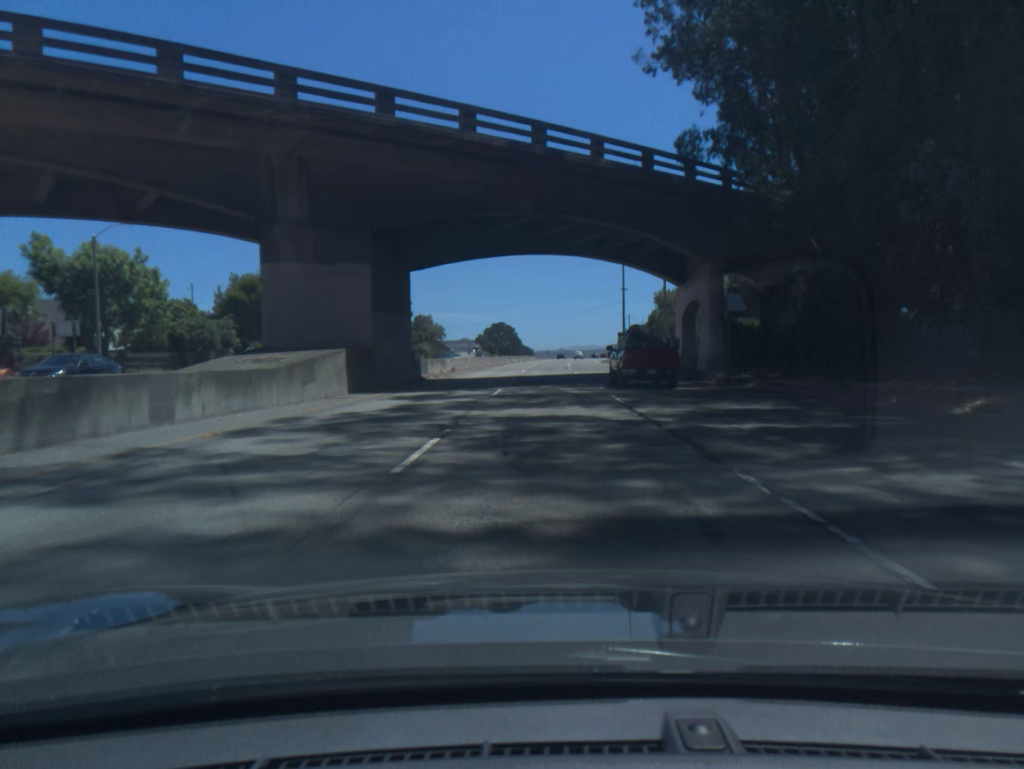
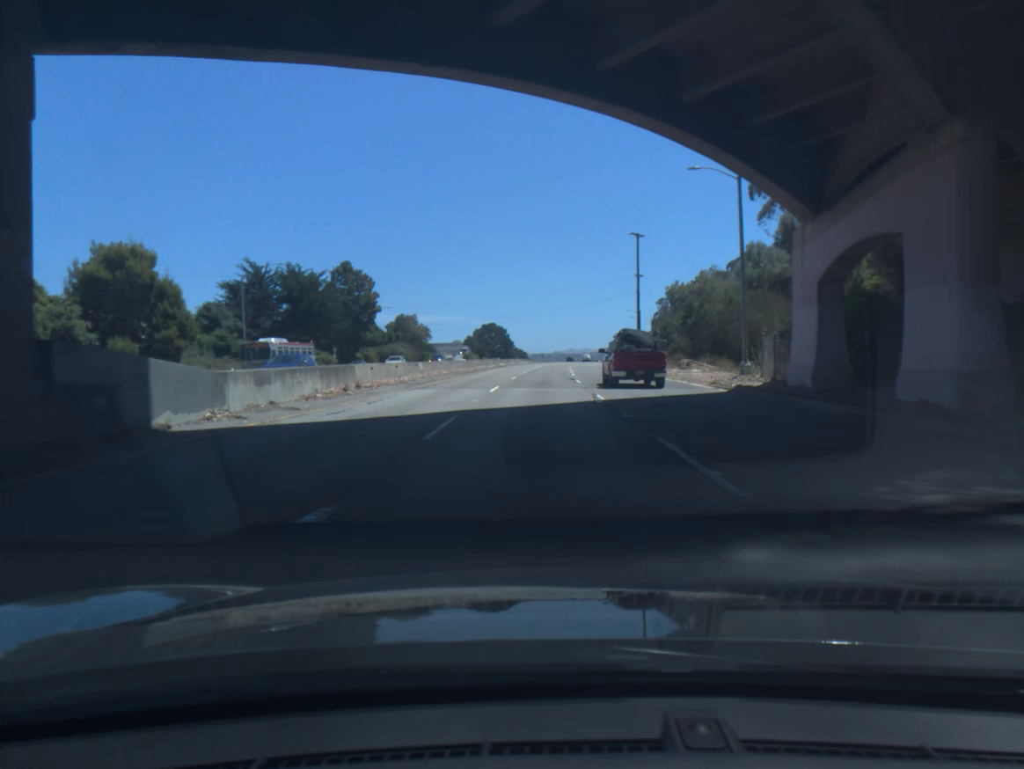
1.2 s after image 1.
(+0.1, +25.9) m; 0°
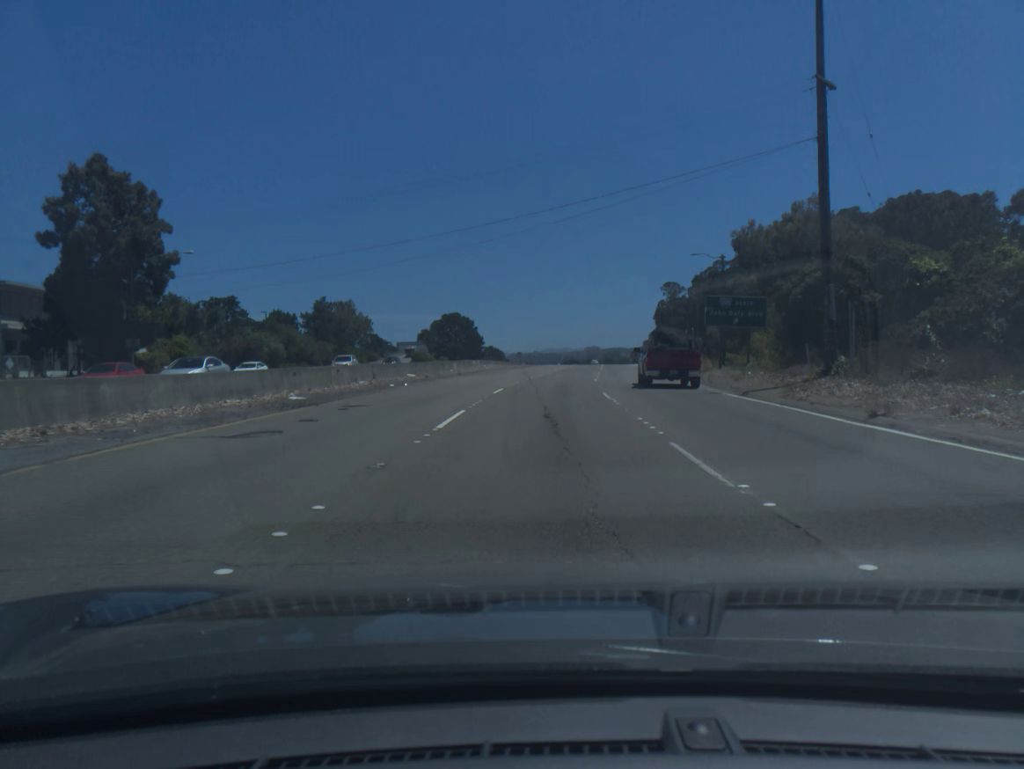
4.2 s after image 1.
(+0.1, +67.1) m; +1°
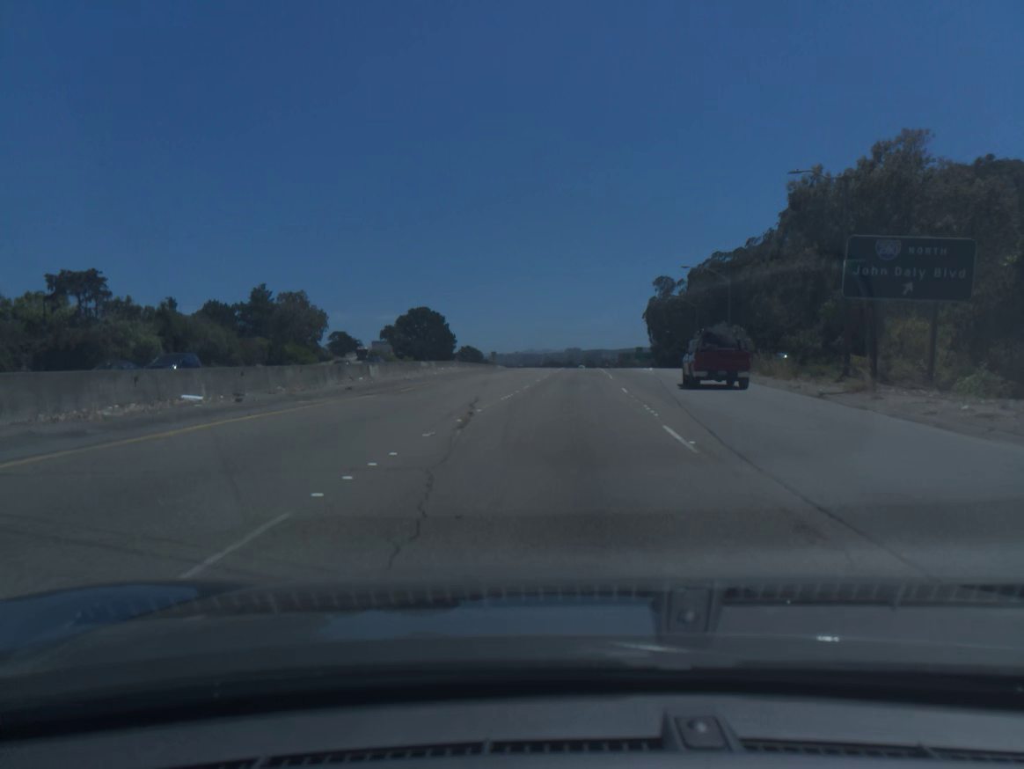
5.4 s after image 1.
(+0.2, +27.2) m; +1°
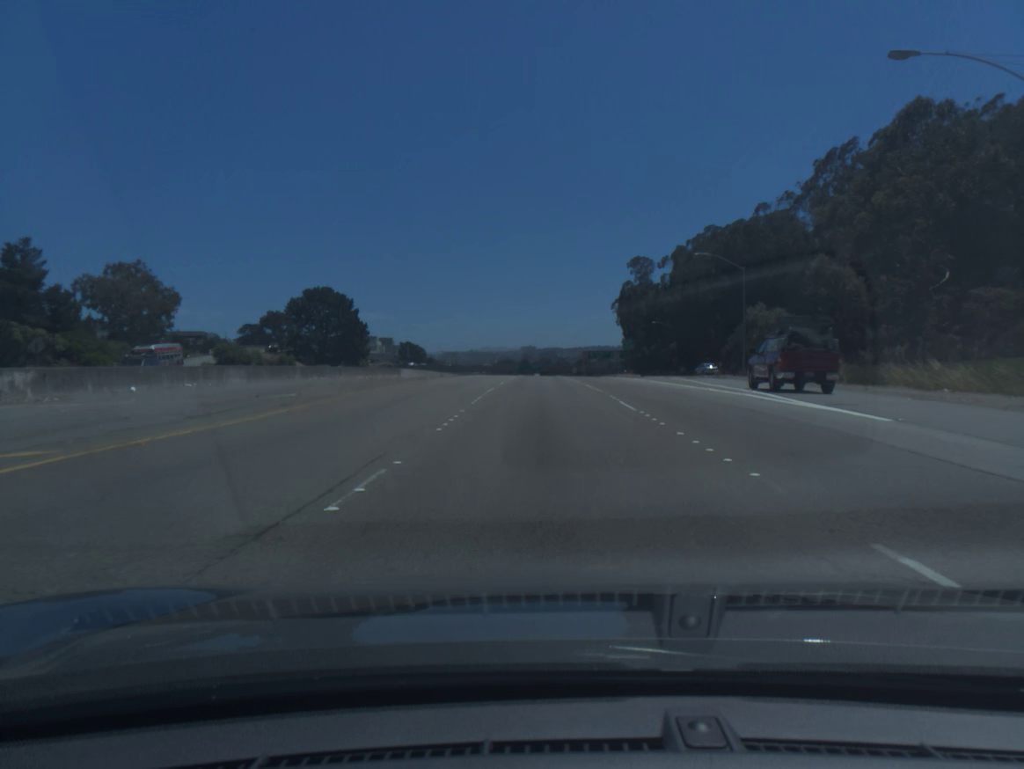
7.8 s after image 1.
(+2.4, +54.8) m; +4°
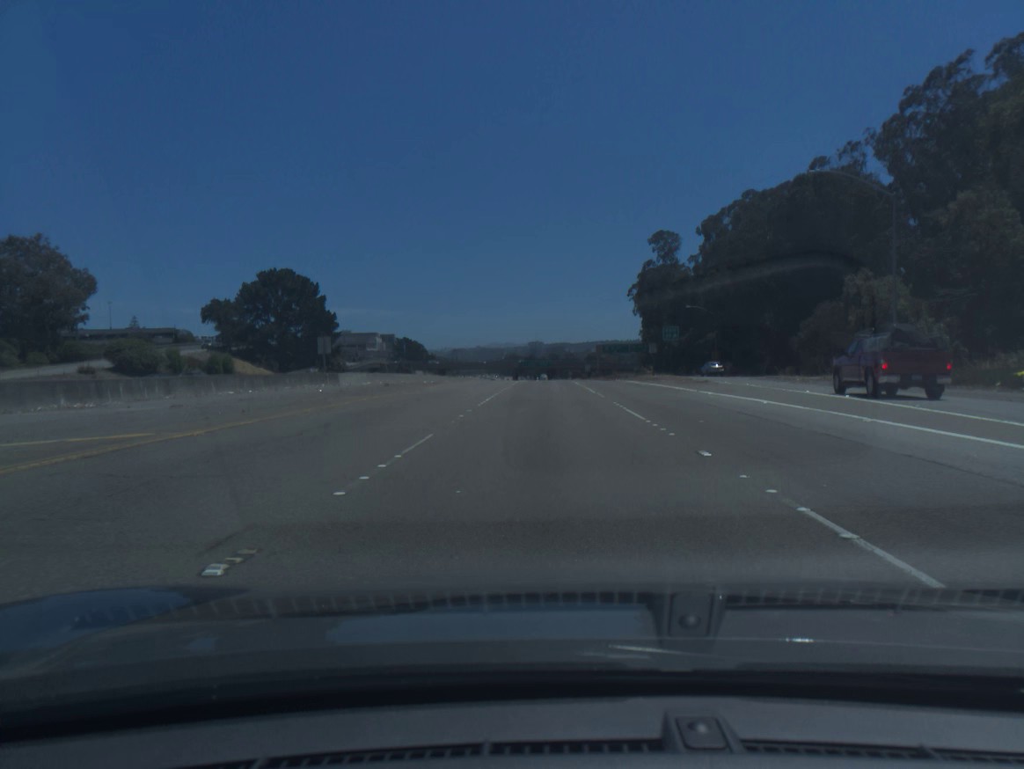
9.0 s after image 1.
(-0.1, +28.2) m; -1°
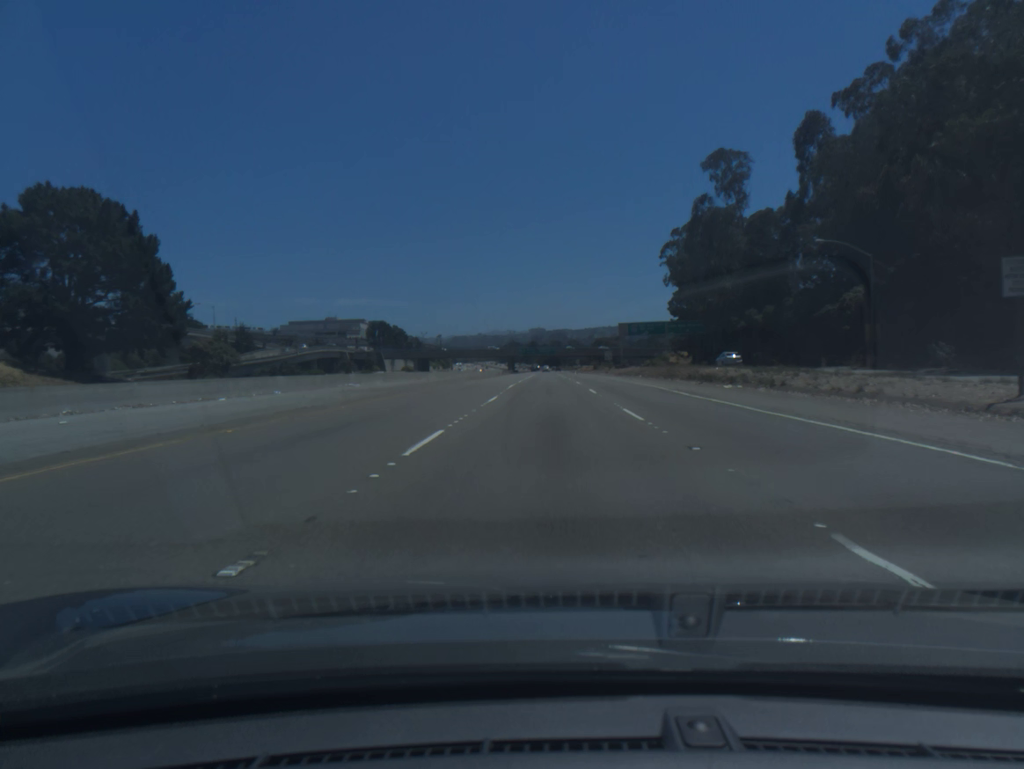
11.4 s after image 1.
(-0.2, +58.4) m; 0°
